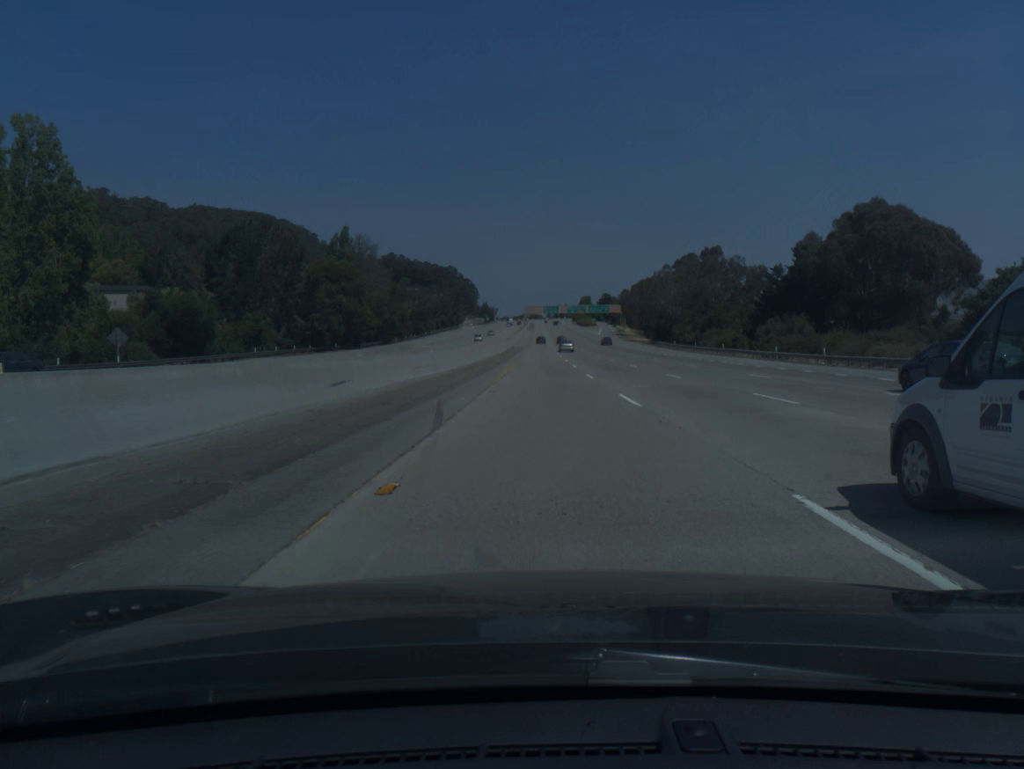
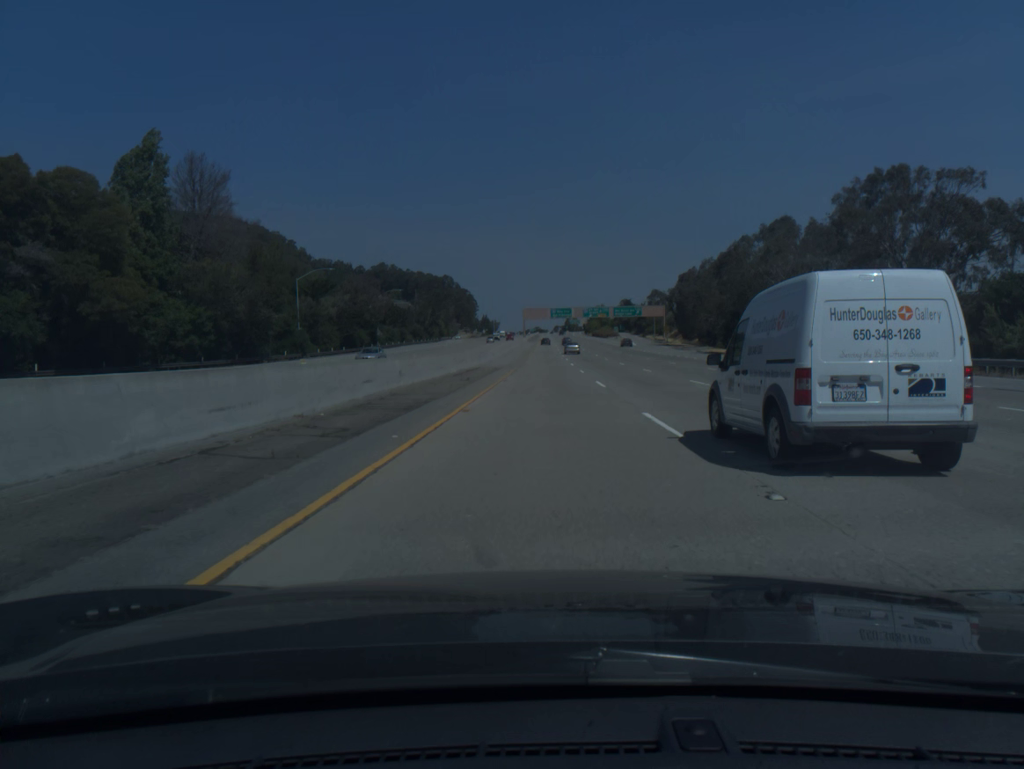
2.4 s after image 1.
(-0.2, +78.4) m; -1°
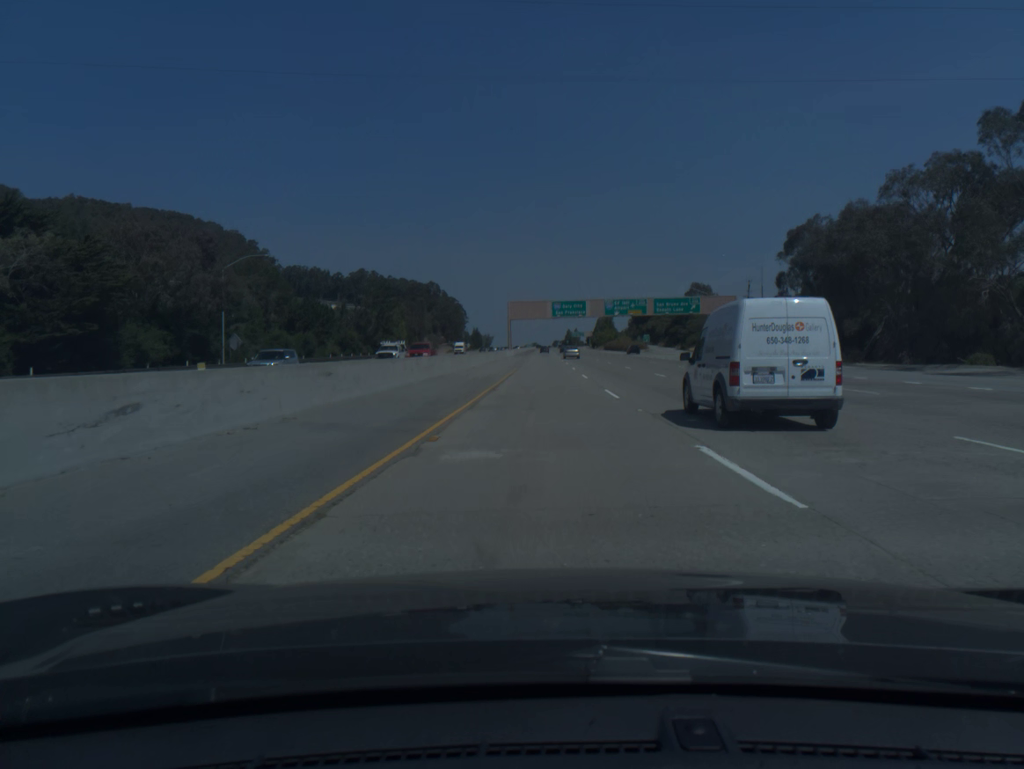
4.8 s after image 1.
(+0.2, +78.1) m; 0°
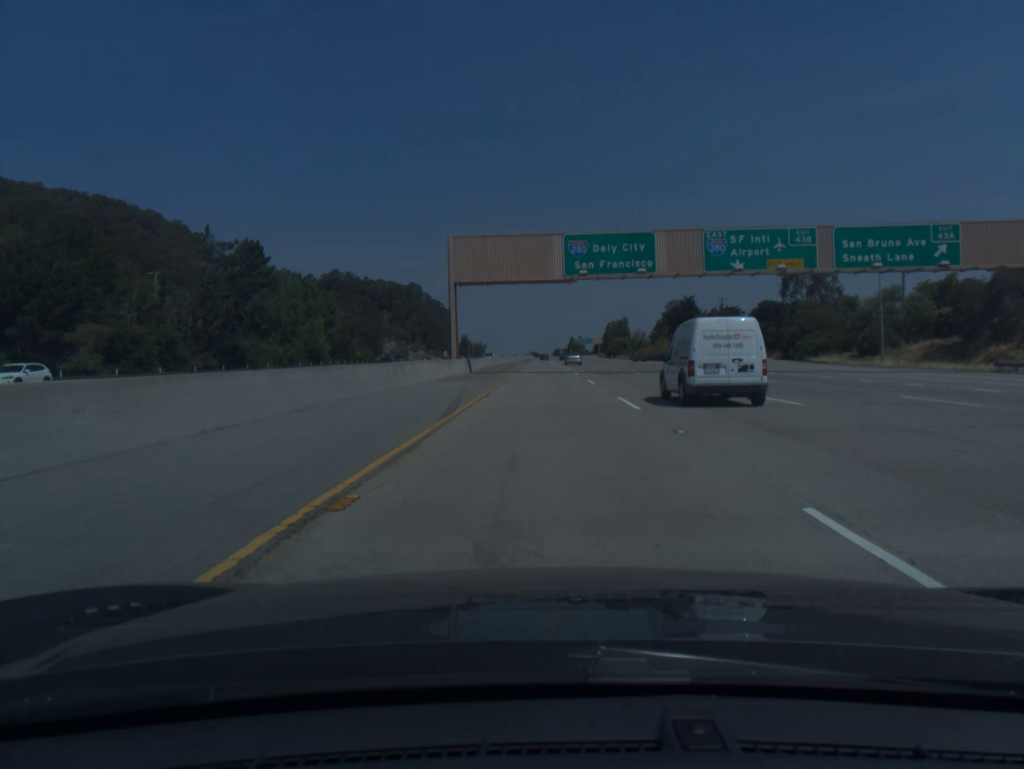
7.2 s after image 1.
(+0.1, +77.6) m; 0°
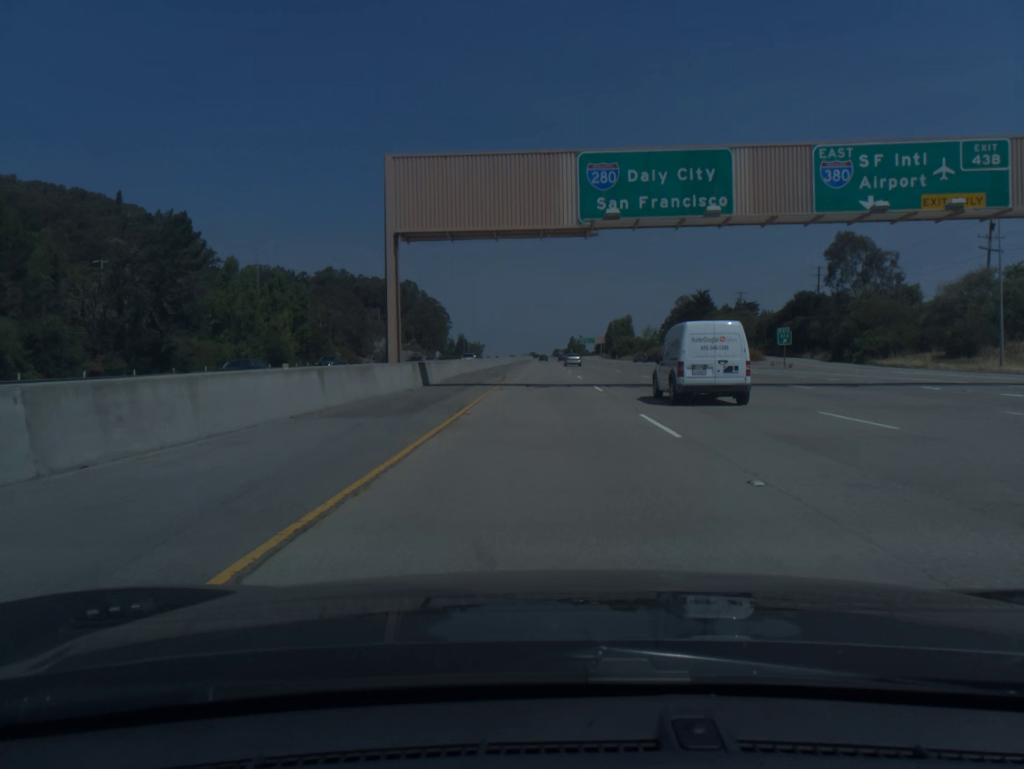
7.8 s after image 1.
(0.0, +19.3) m; 0°
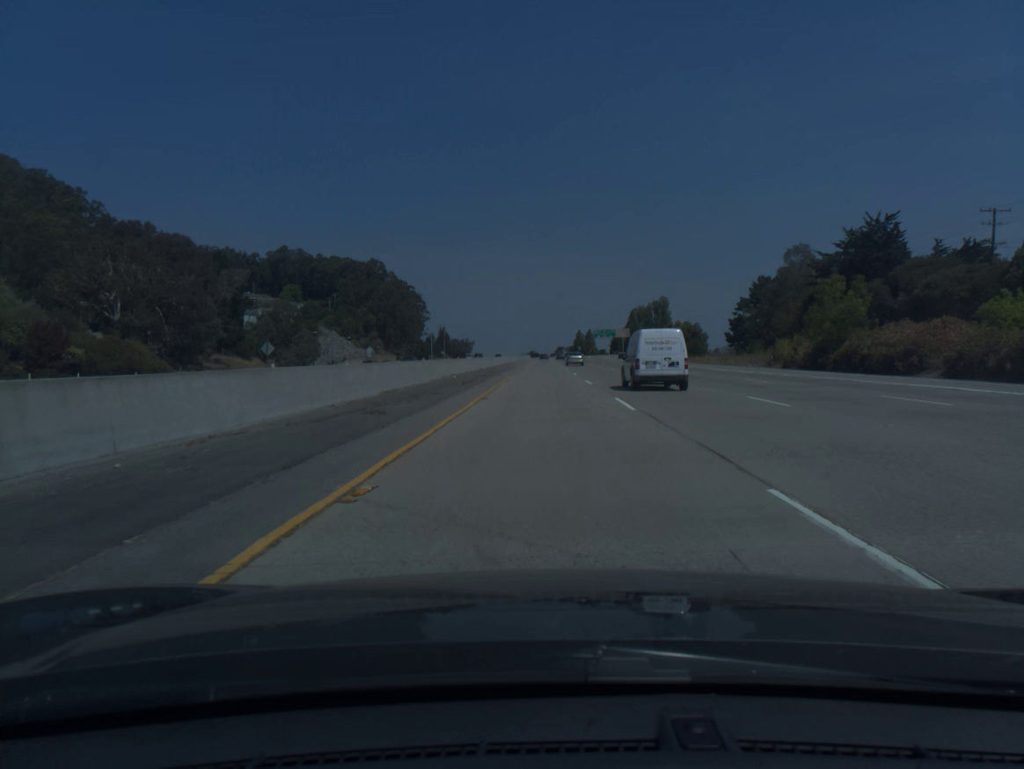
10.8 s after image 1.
(-0.1, +96.5) m; 0°
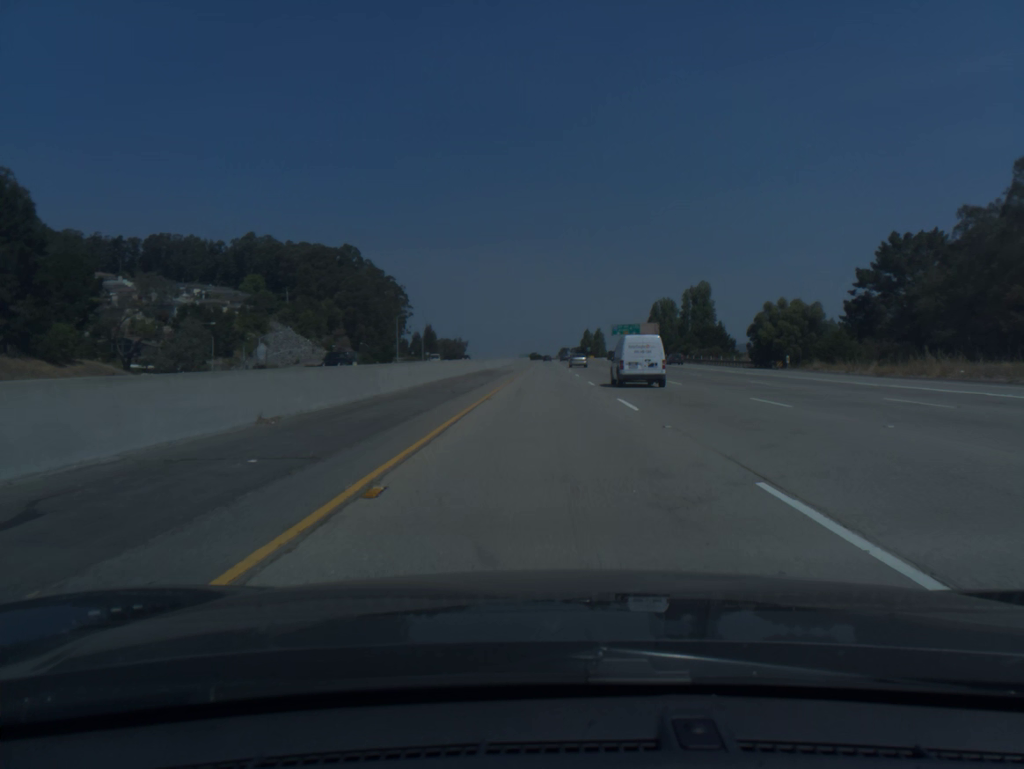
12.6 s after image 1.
(-0.1, +58.2) m; 0°
